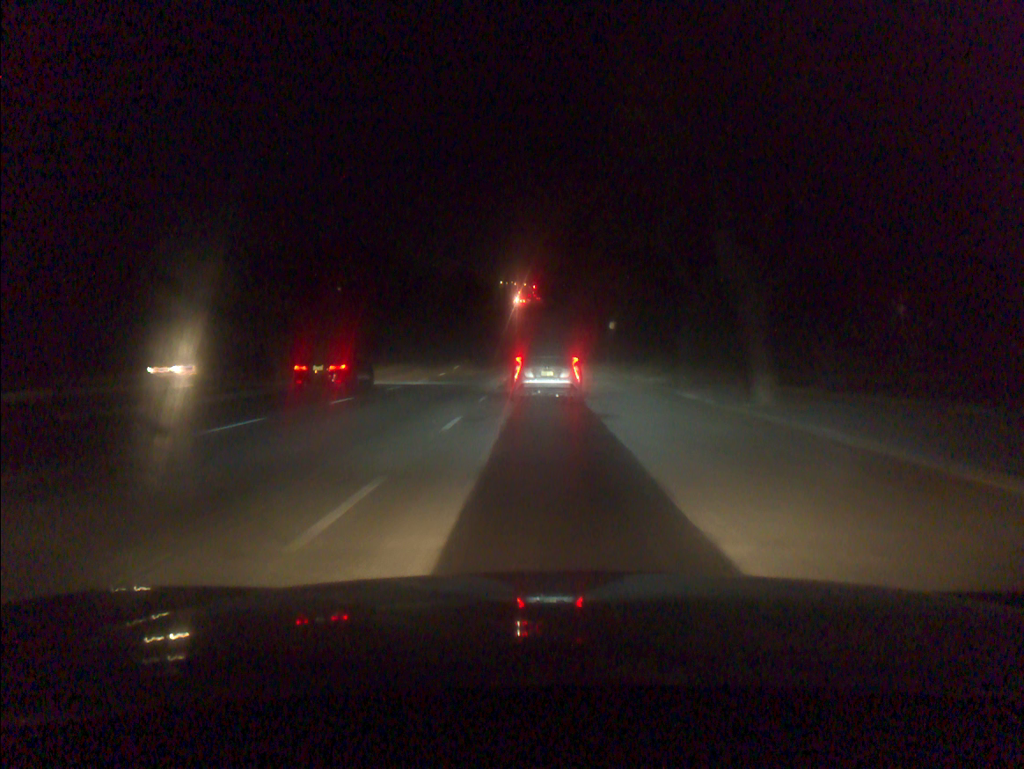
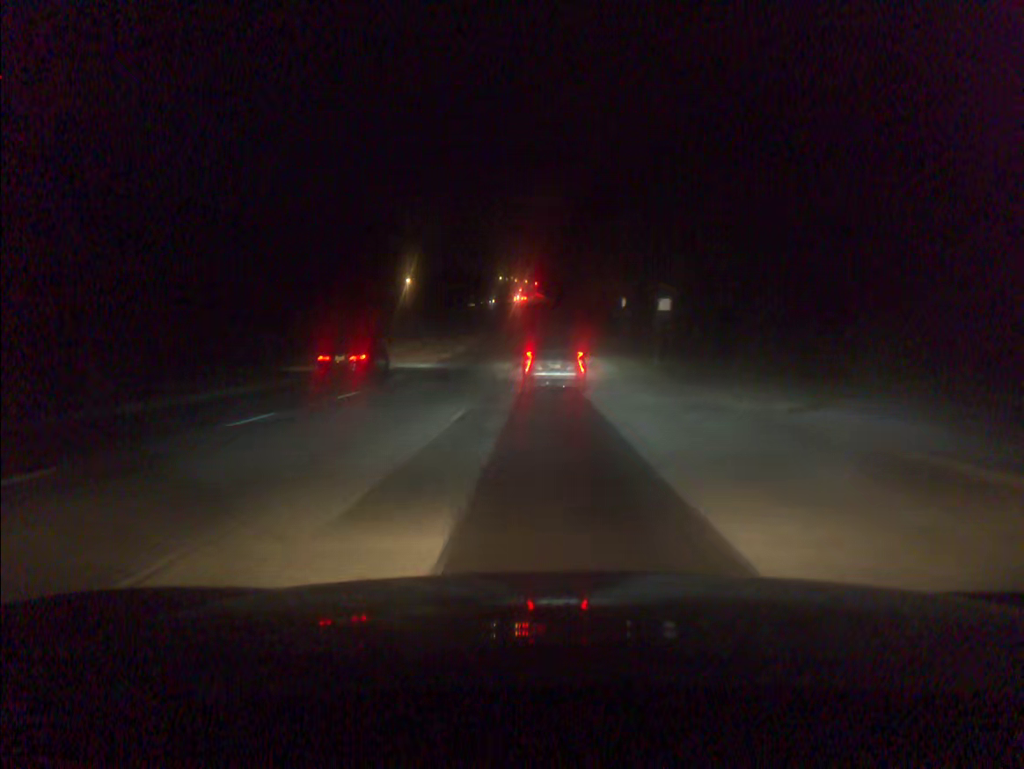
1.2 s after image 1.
(-0.1, +21.3) m; 0°
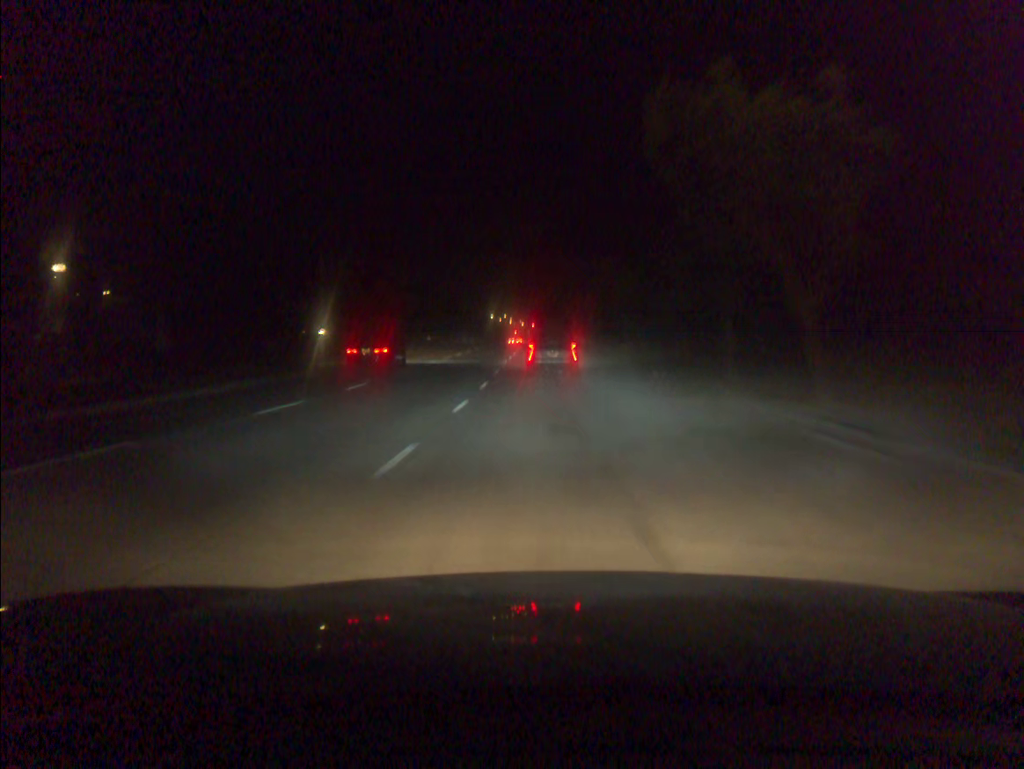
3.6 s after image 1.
(0.0, +41.8) m; 0°
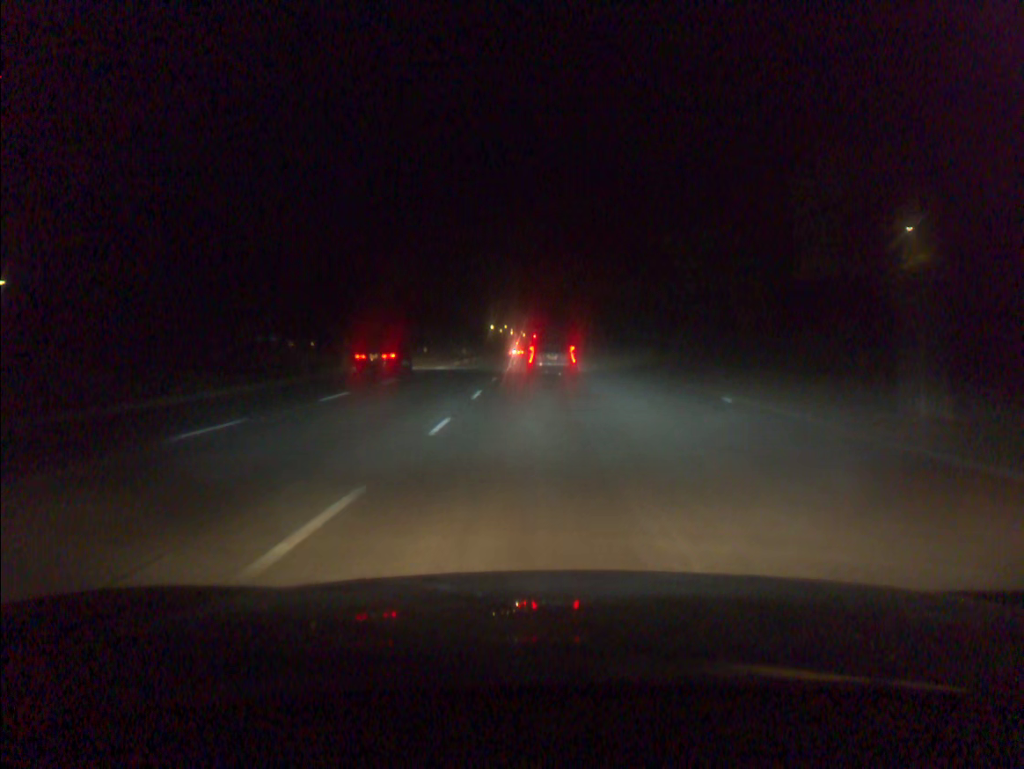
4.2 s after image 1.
(0.0, +10.2) m; 0°
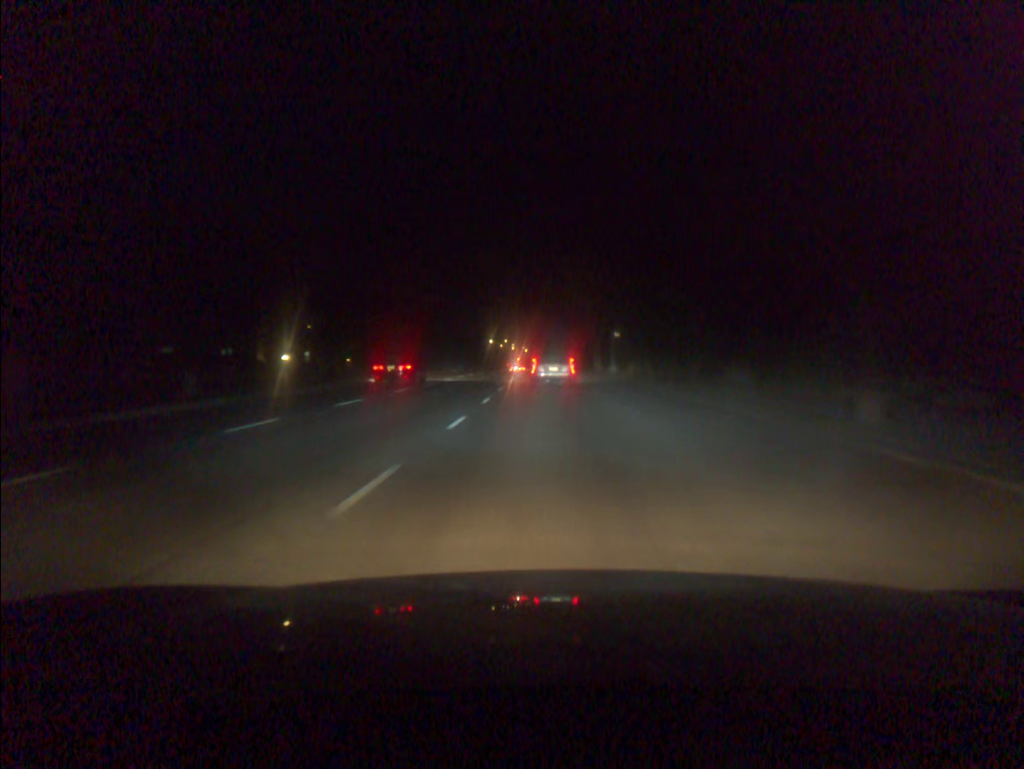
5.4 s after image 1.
(-0.1, +20.0) m; 0°
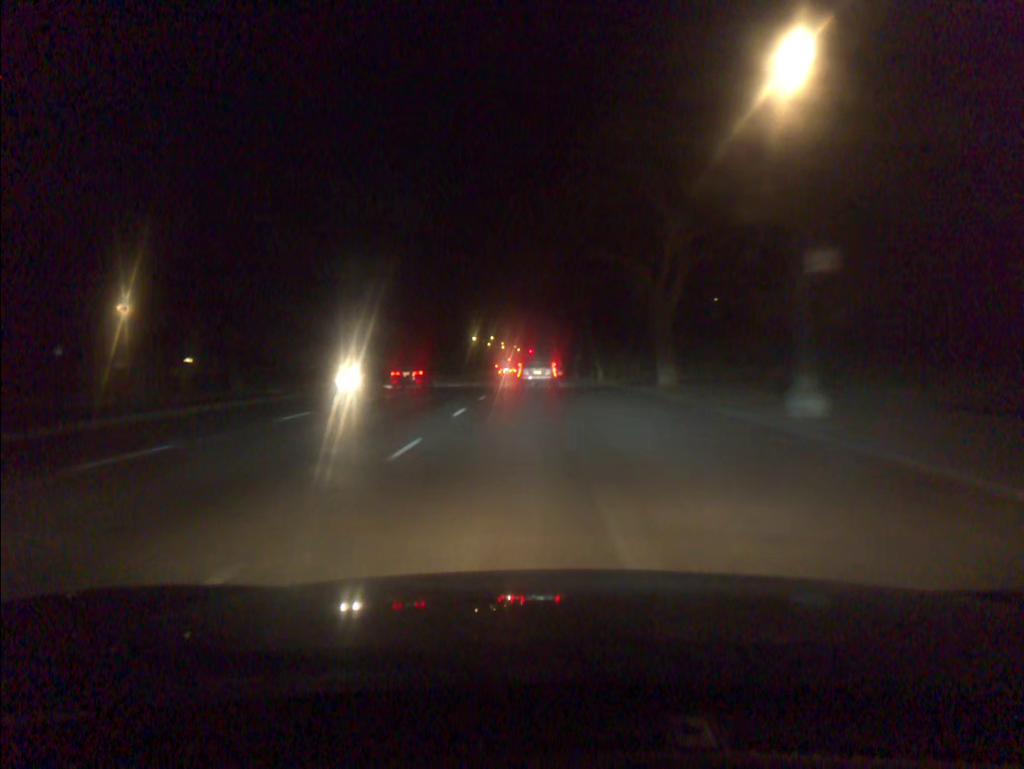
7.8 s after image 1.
(+0.2, +39.8) m; 0°
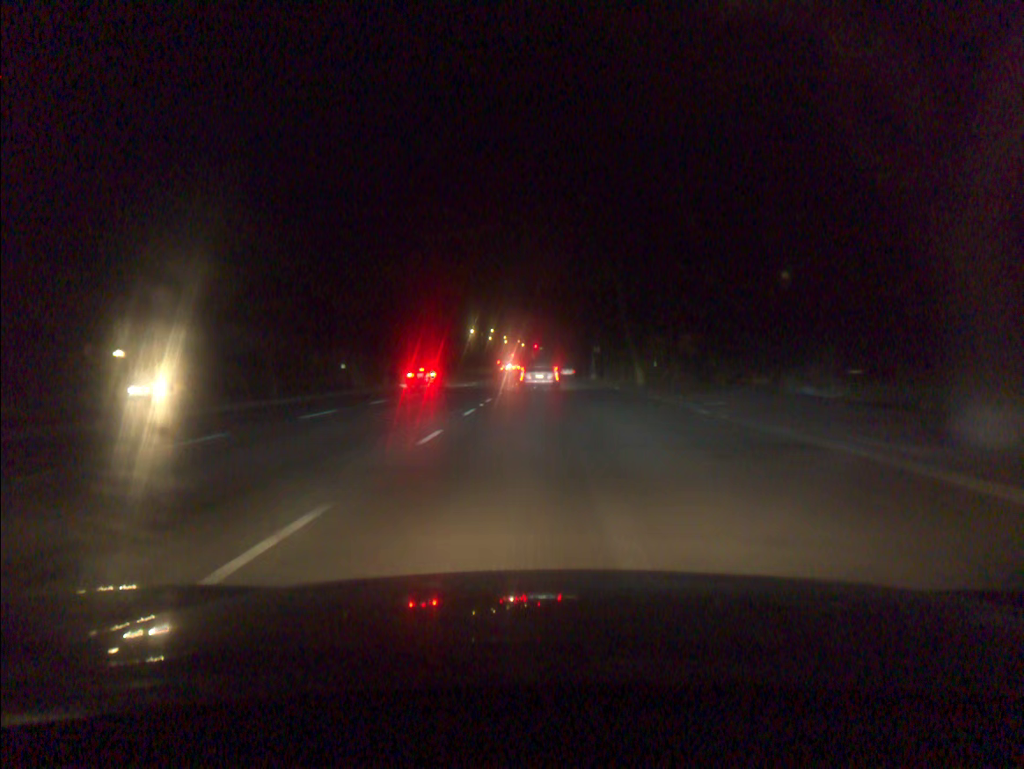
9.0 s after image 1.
(0.0, +19.9) m; 0°
